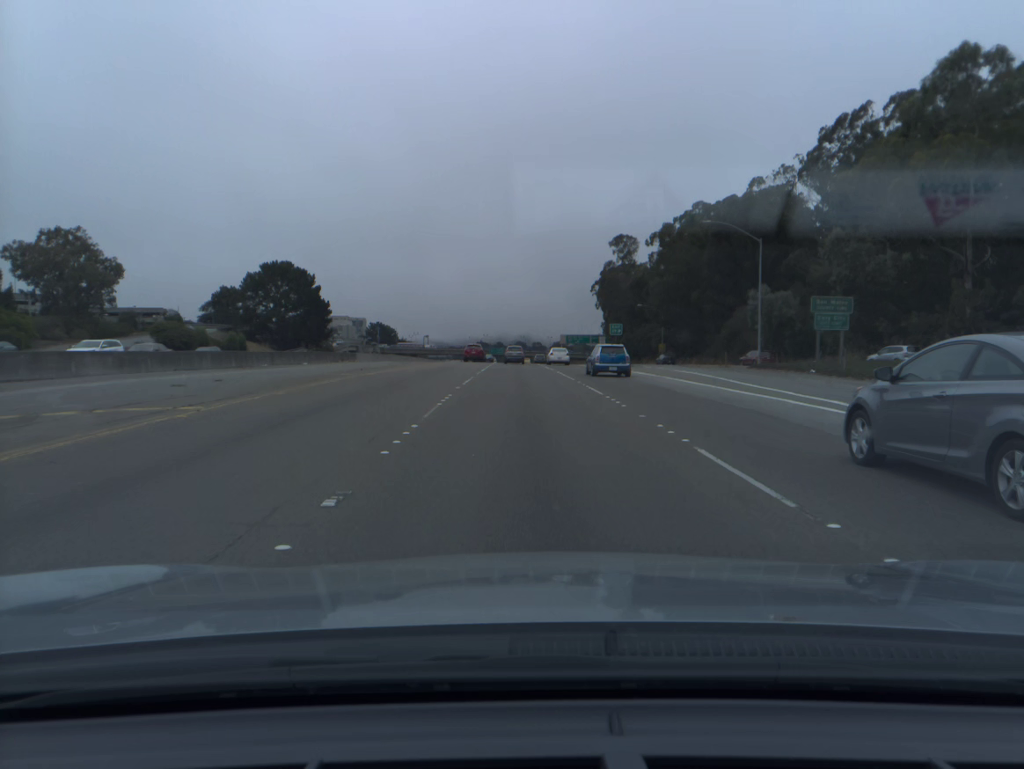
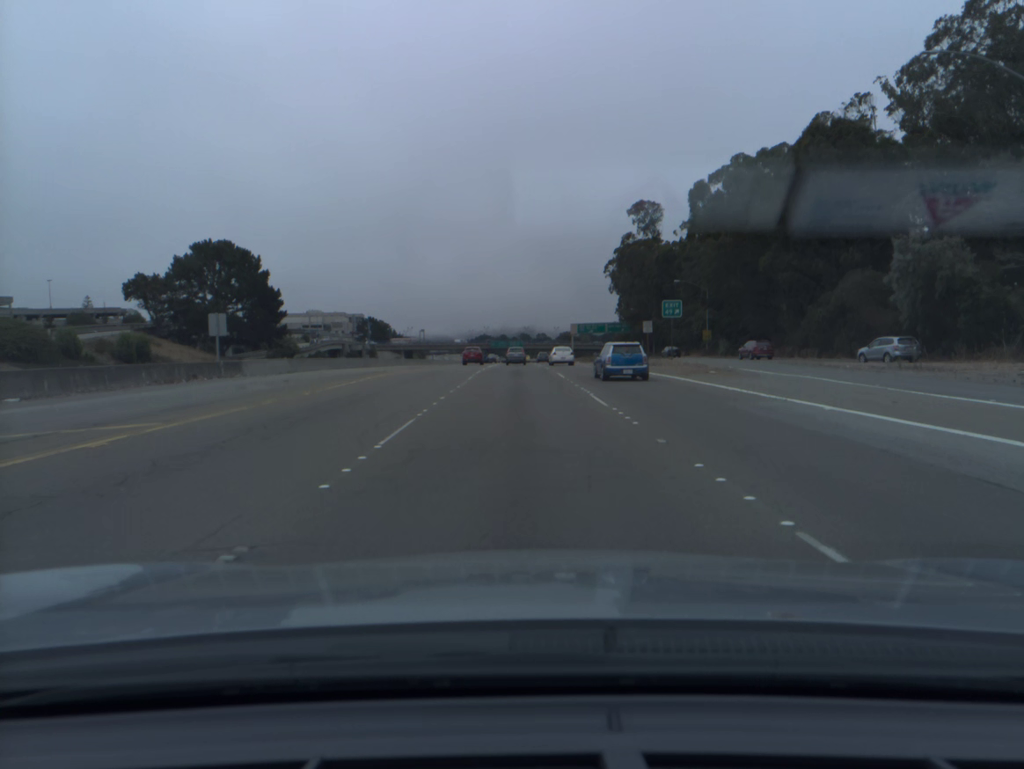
(0.0, +31.7) m; 0°
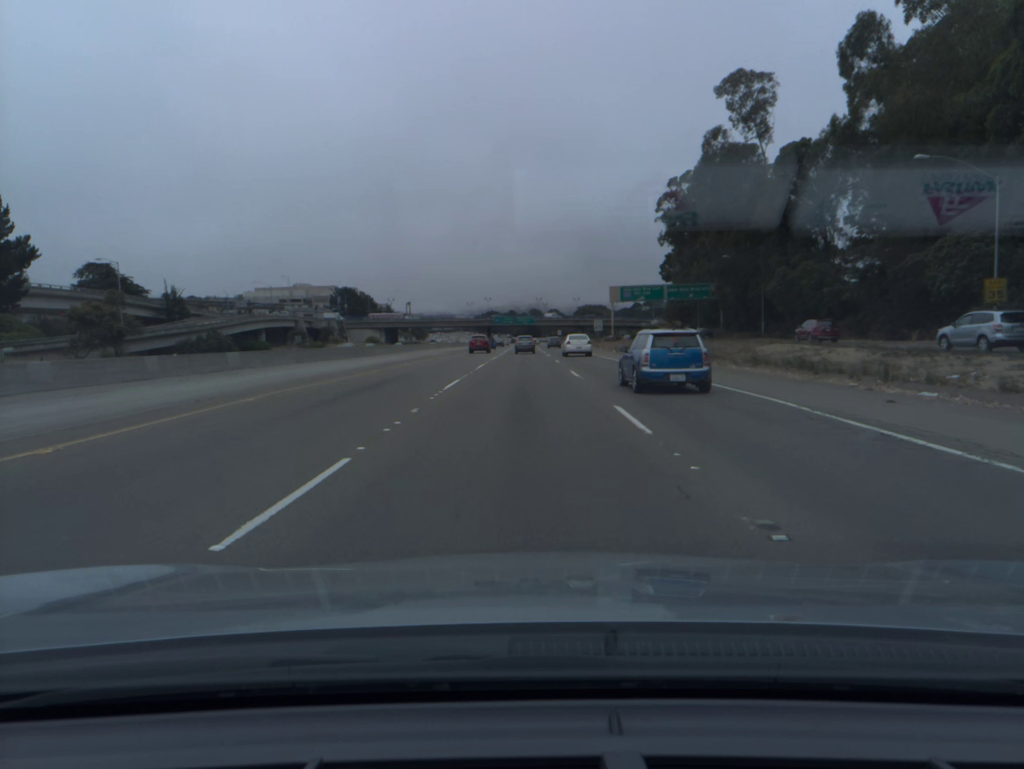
(-0.4, +63.9) m; -1°
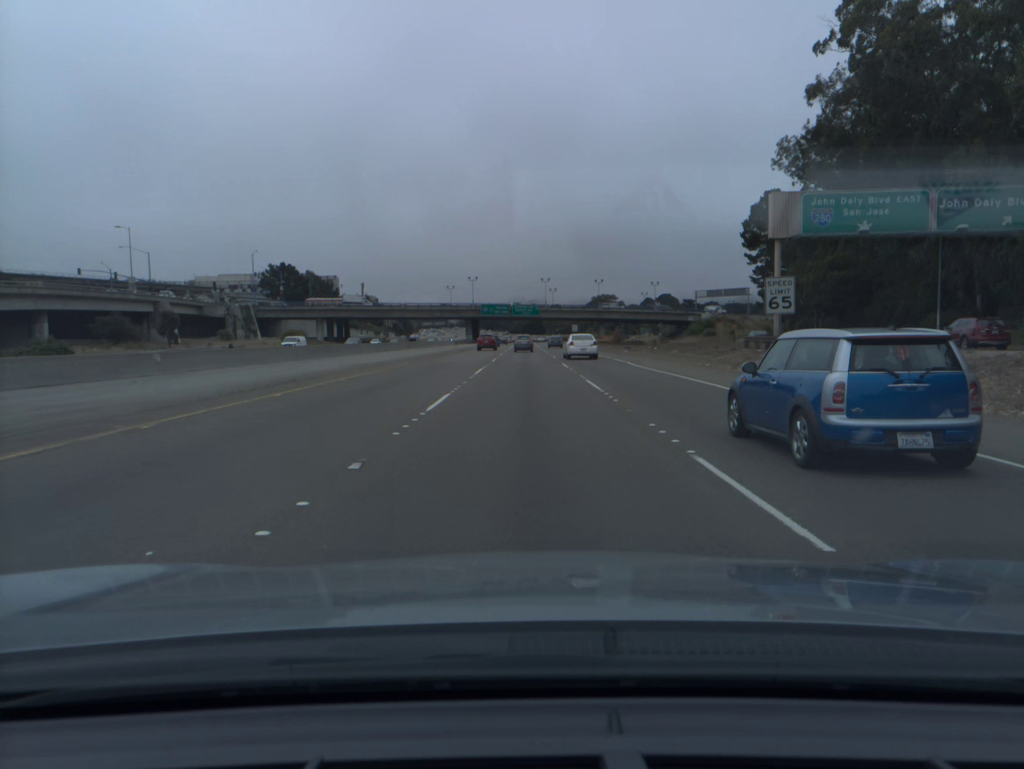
(-0.1, +79.8) m; 0°
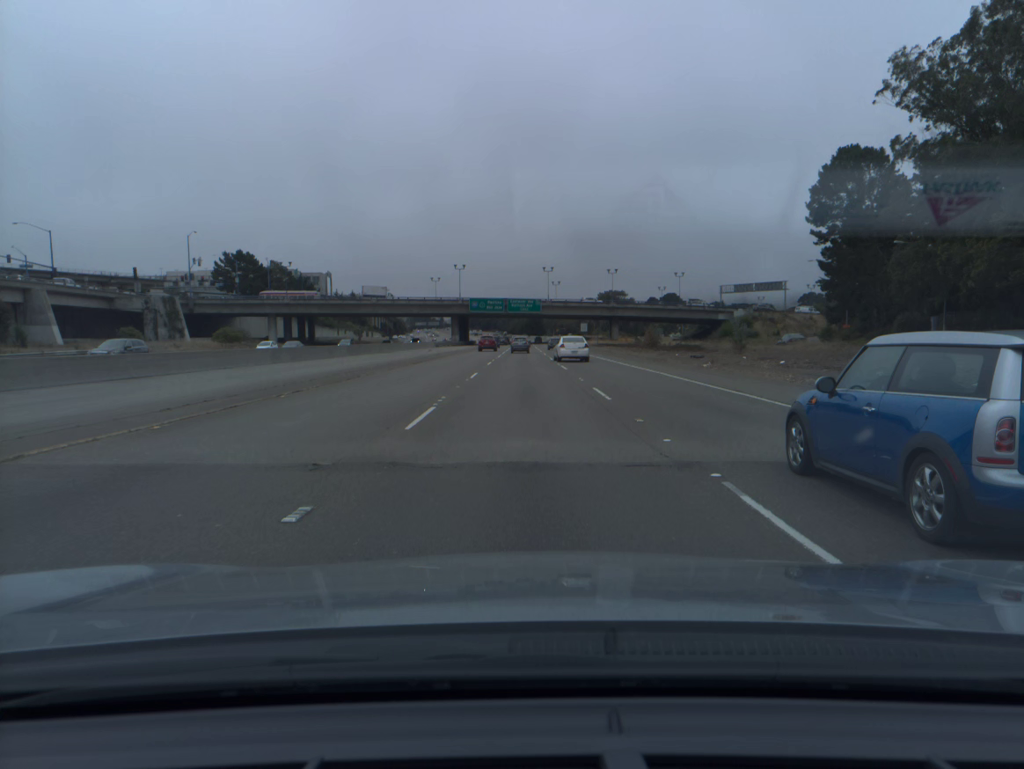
(+0.1, +31.7) m; 0°
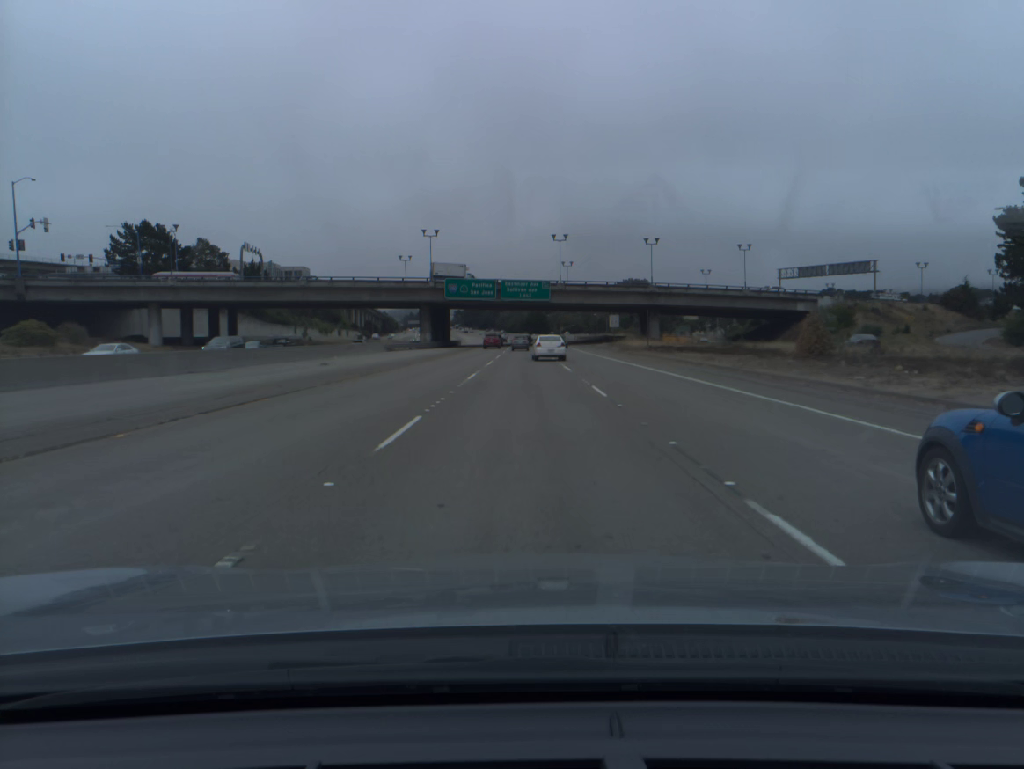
(0.0, +47.3) m; 0°
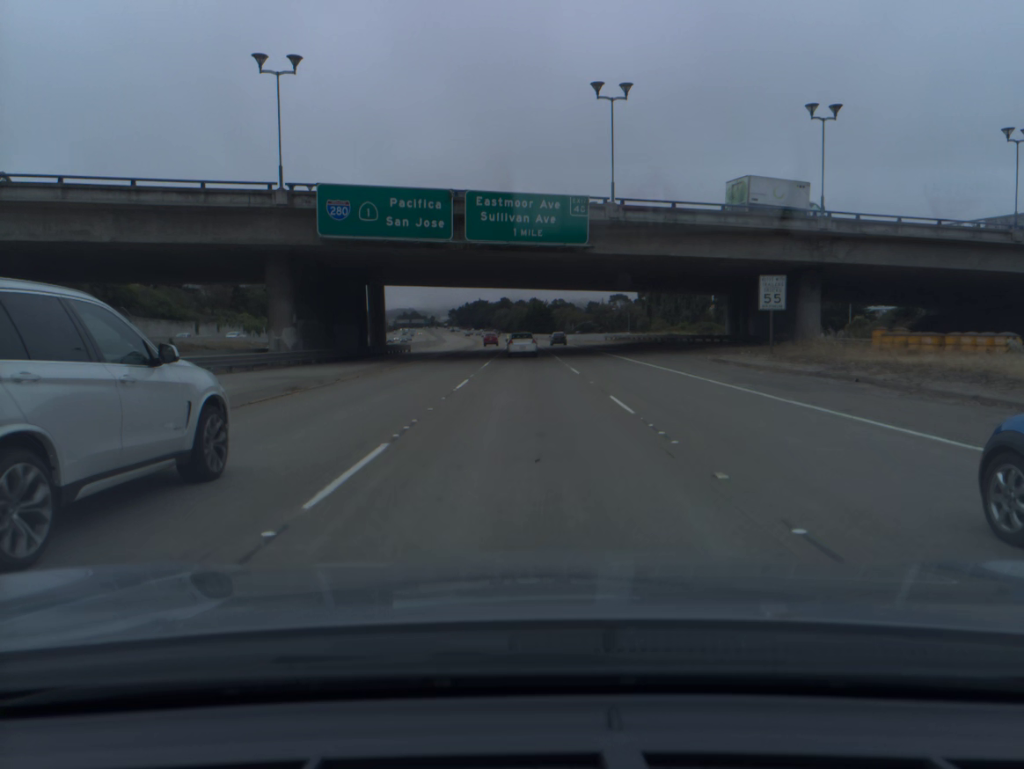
(0.0, +62.8) m; 0°
